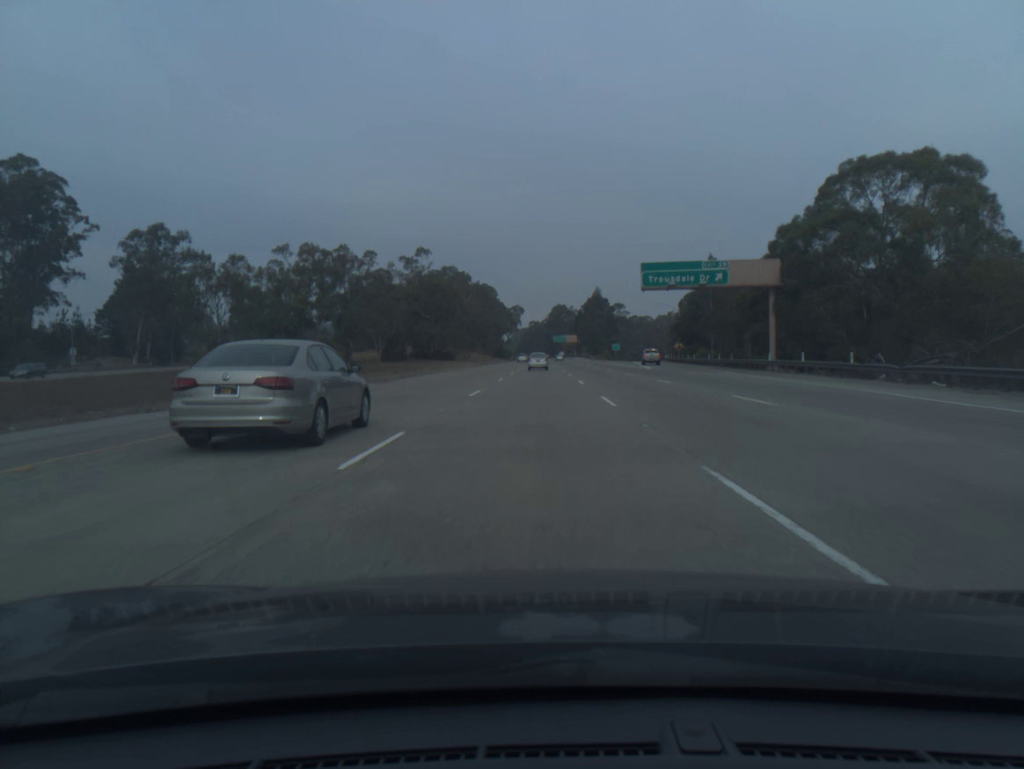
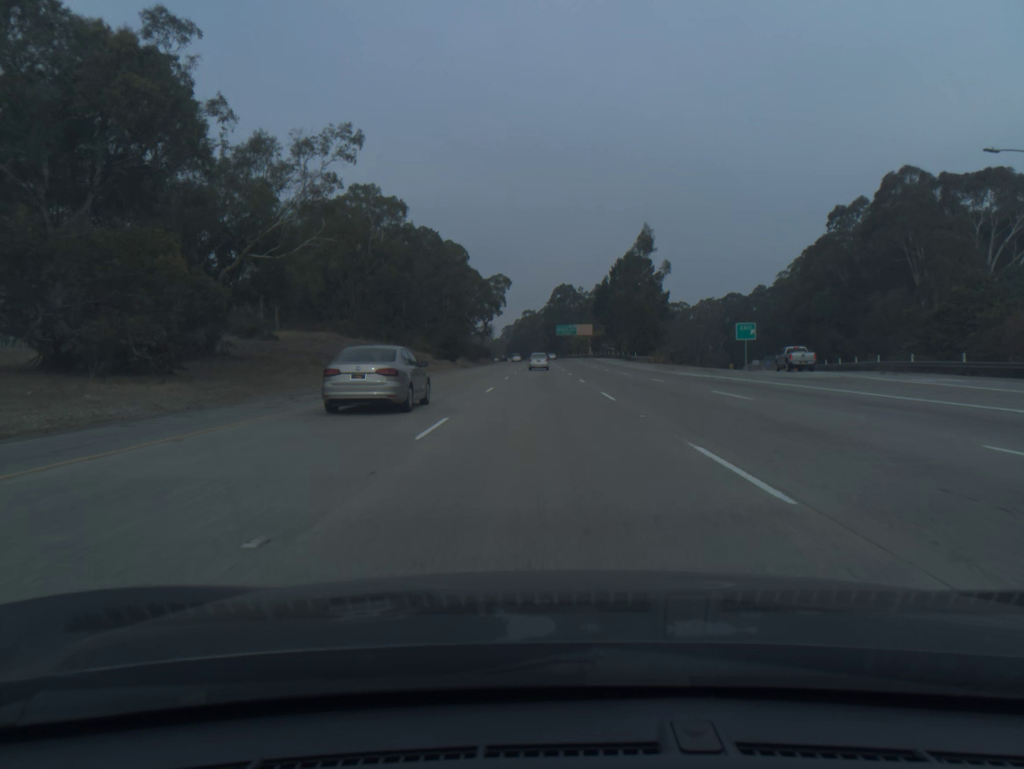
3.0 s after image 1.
(-0.3, +99.6) m; 0°
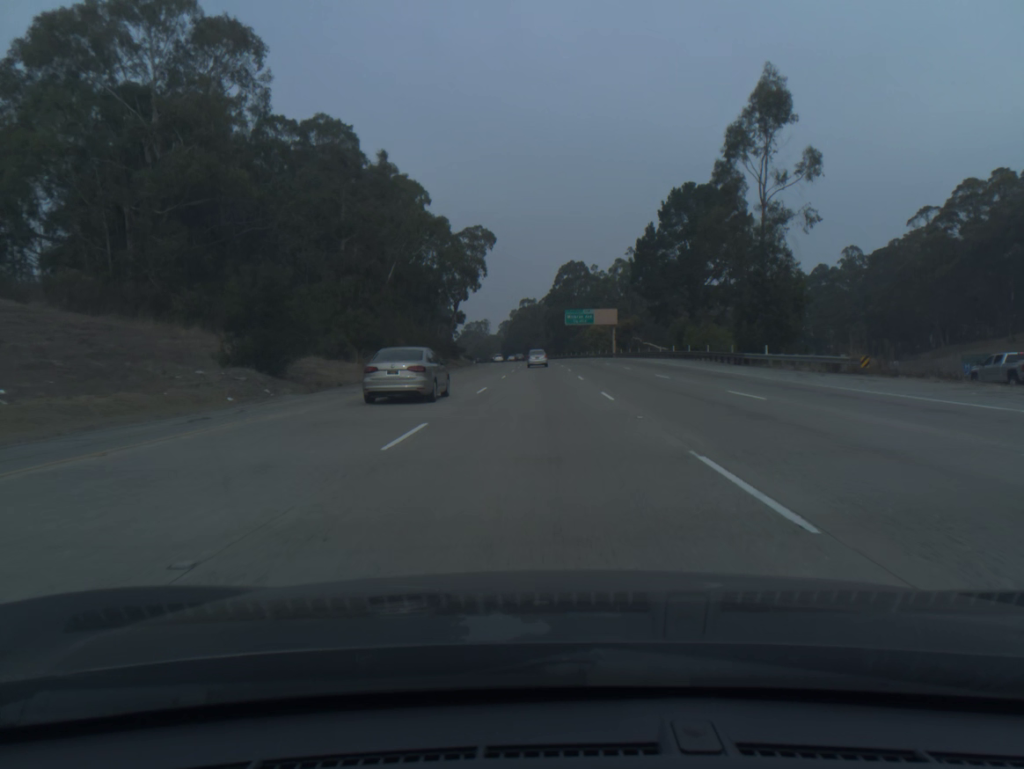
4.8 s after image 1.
(0.0, +59.8) m; 0°
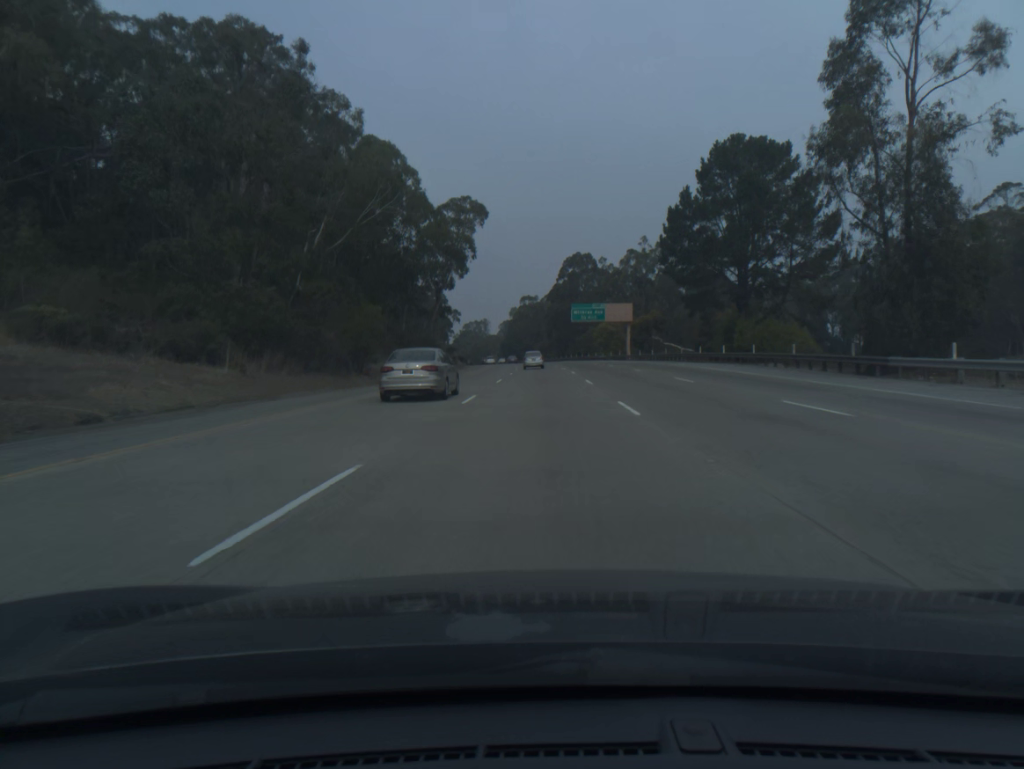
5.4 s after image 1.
(0.0, +19.9) m; 0°
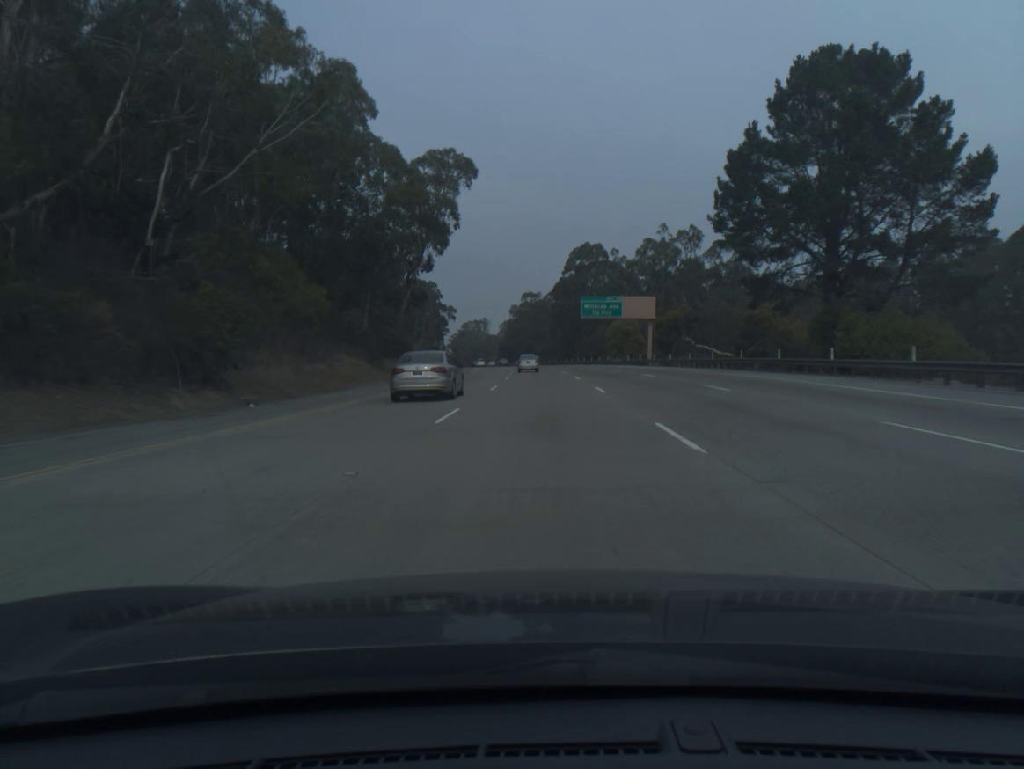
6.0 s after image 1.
(0.0, +19.8) m; 0°
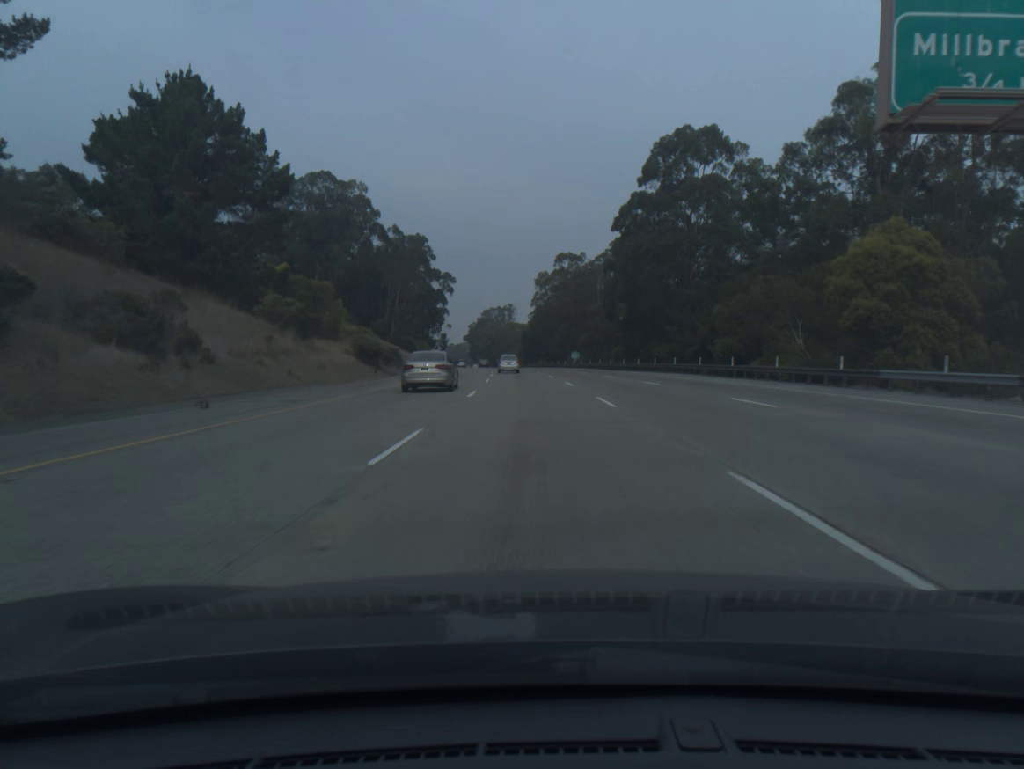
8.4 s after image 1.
(-1.1, +78.7) m; -2°
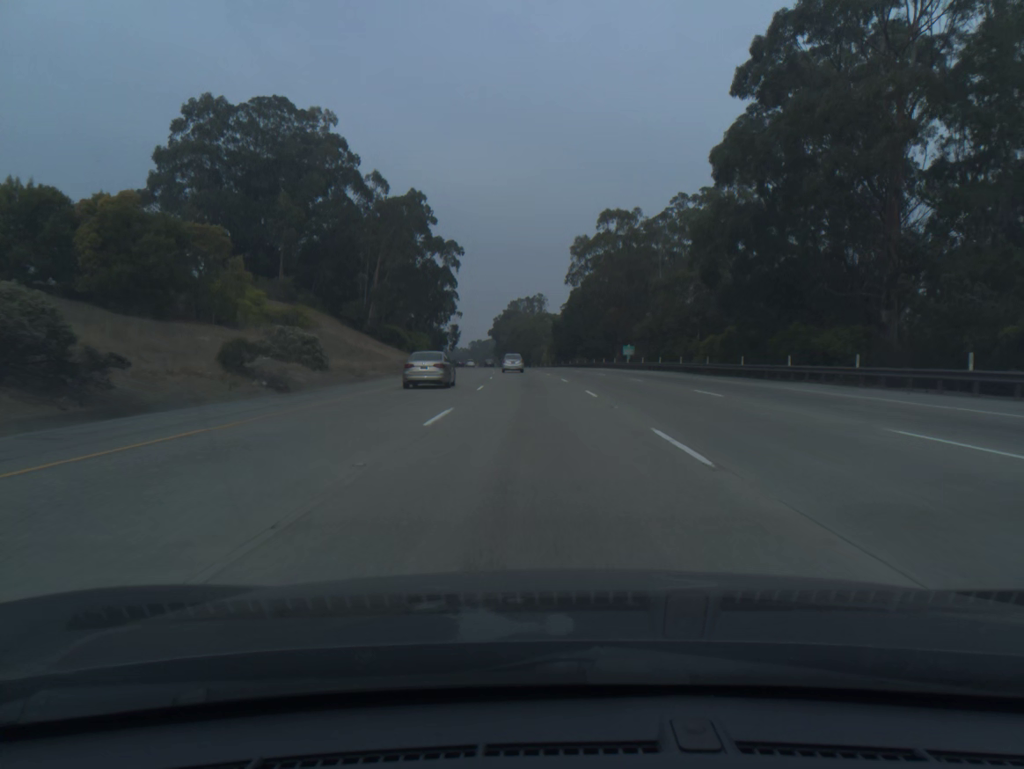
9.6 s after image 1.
(-0.8, +39.1) m; -2°
